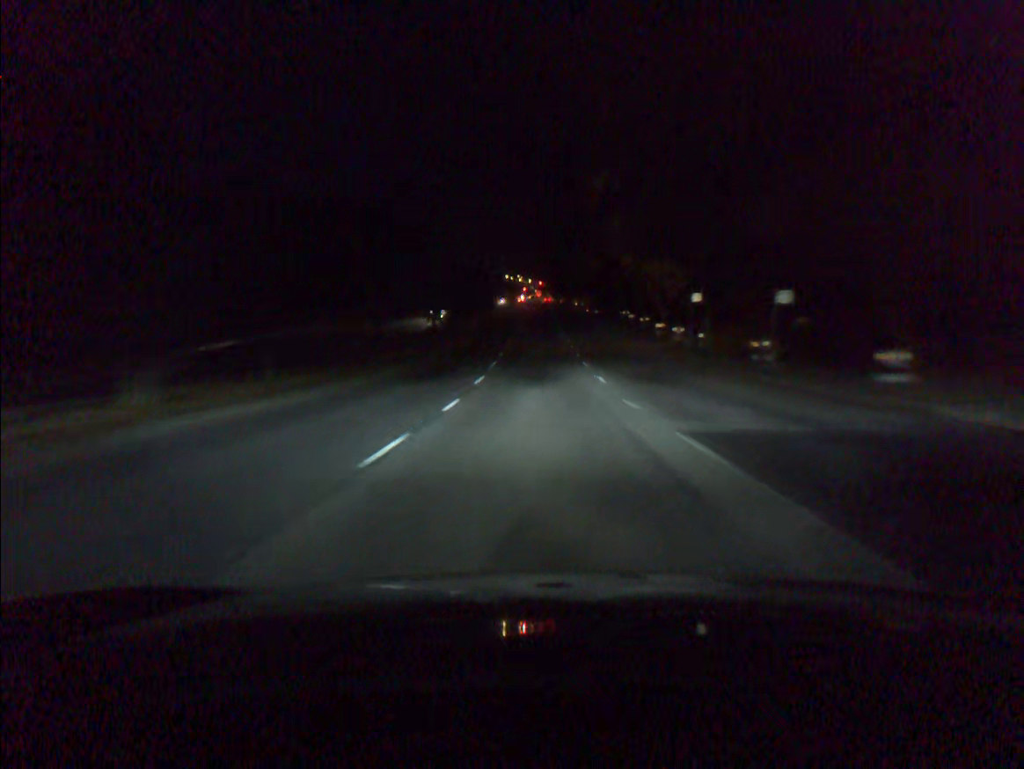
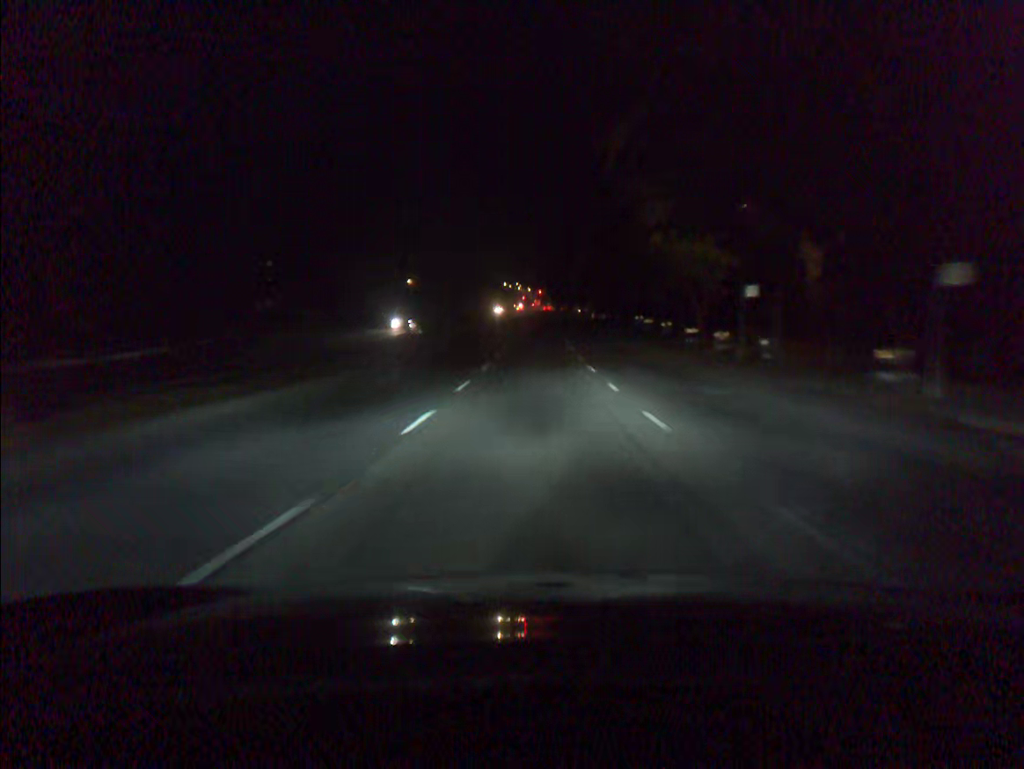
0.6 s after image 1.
(0.0, +11.3) m; 0°
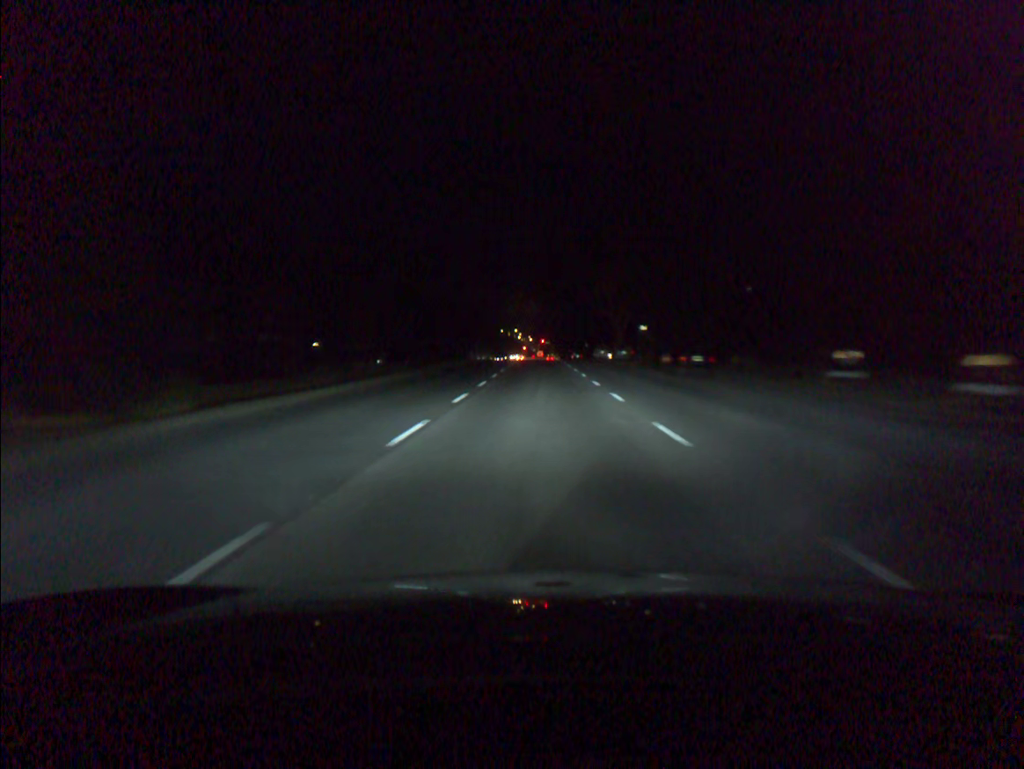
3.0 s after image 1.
(+0.1, +44.6) m; 0°
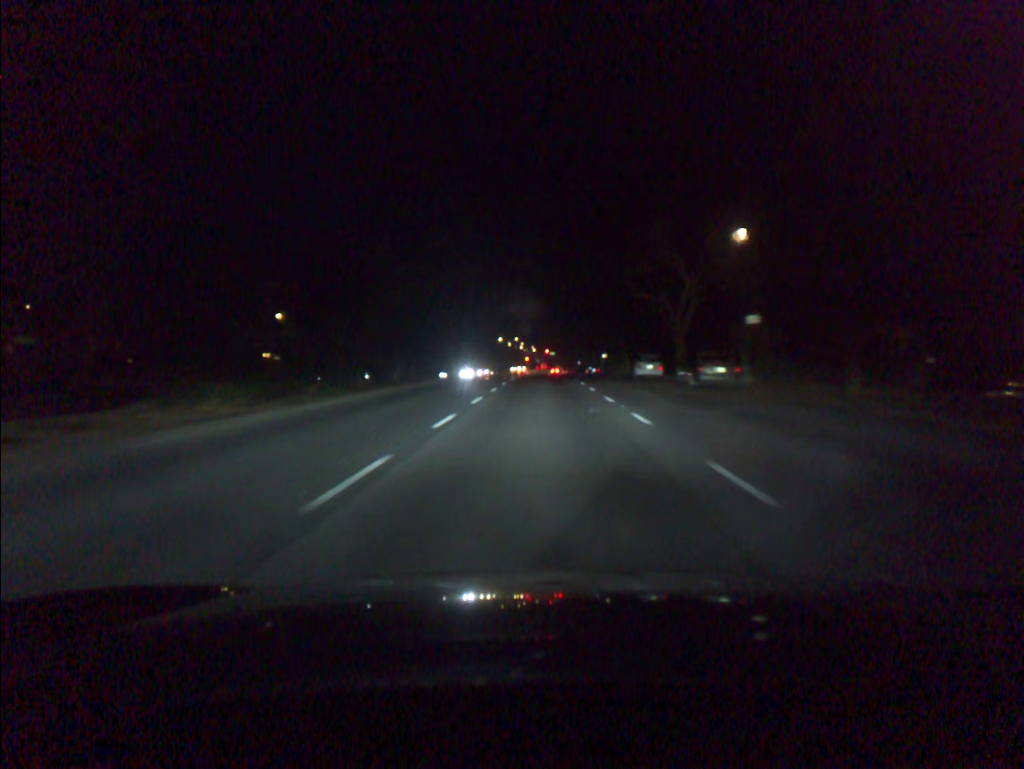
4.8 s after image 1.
(-0.1, +32.3) m; 0°
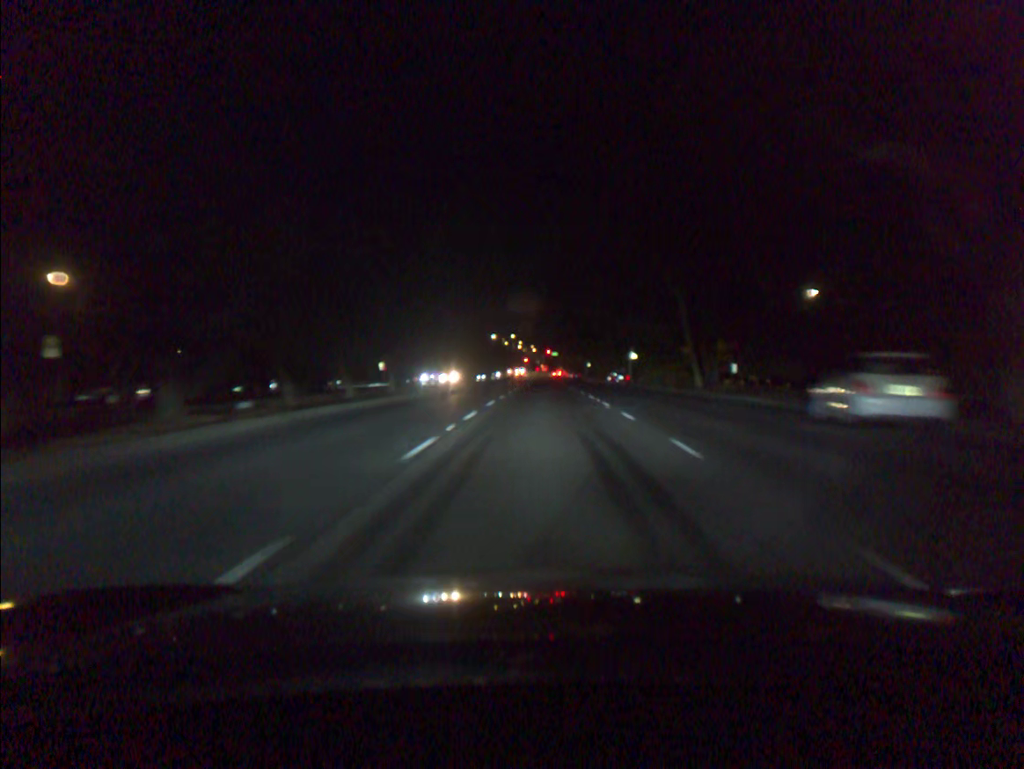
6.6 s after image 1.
(0.0, +32.7) m; 0°
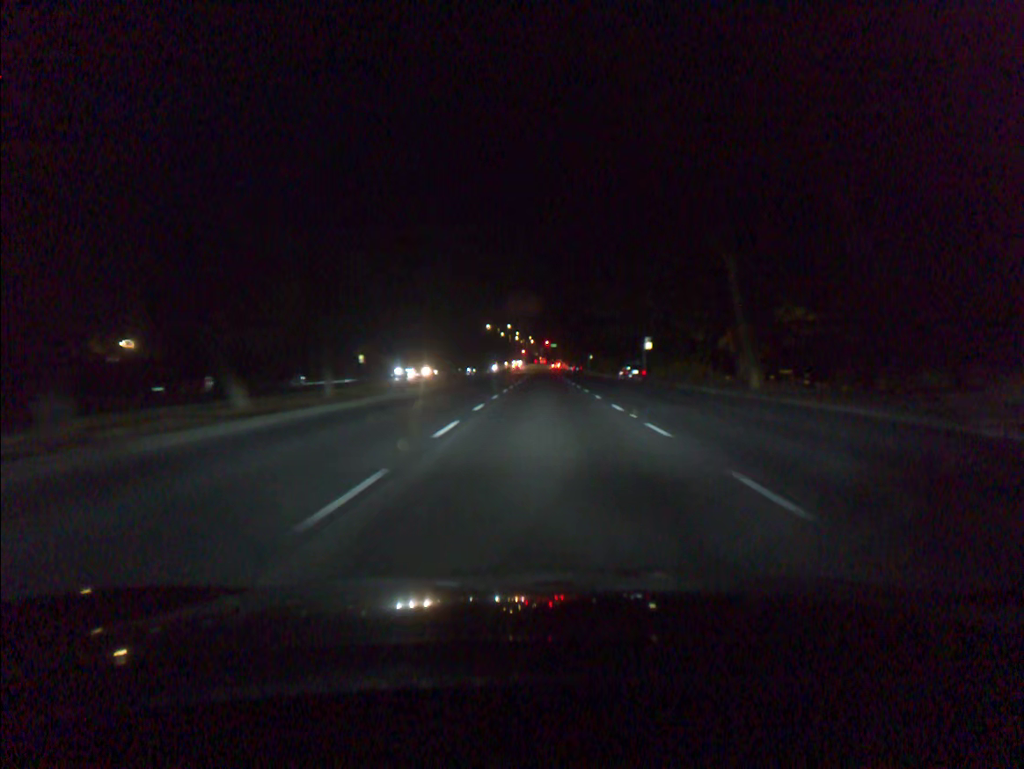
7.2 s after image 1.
(0.0, +11.2) m; 0°
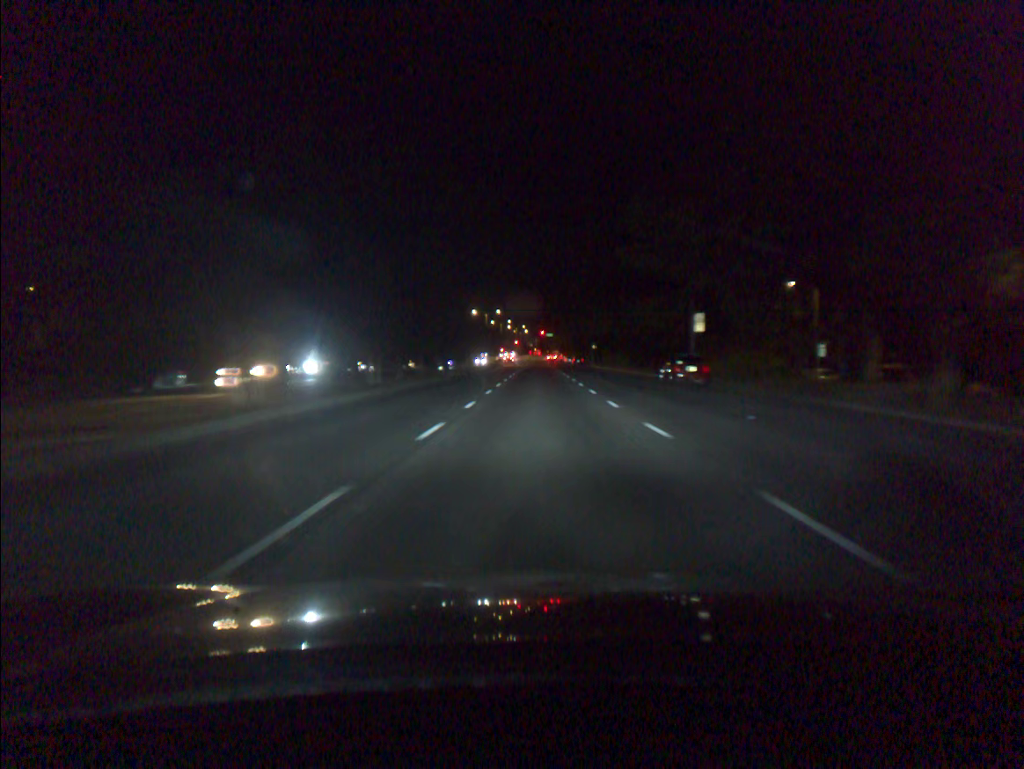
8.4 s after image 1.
(0.0, +22.5) m; 0°
